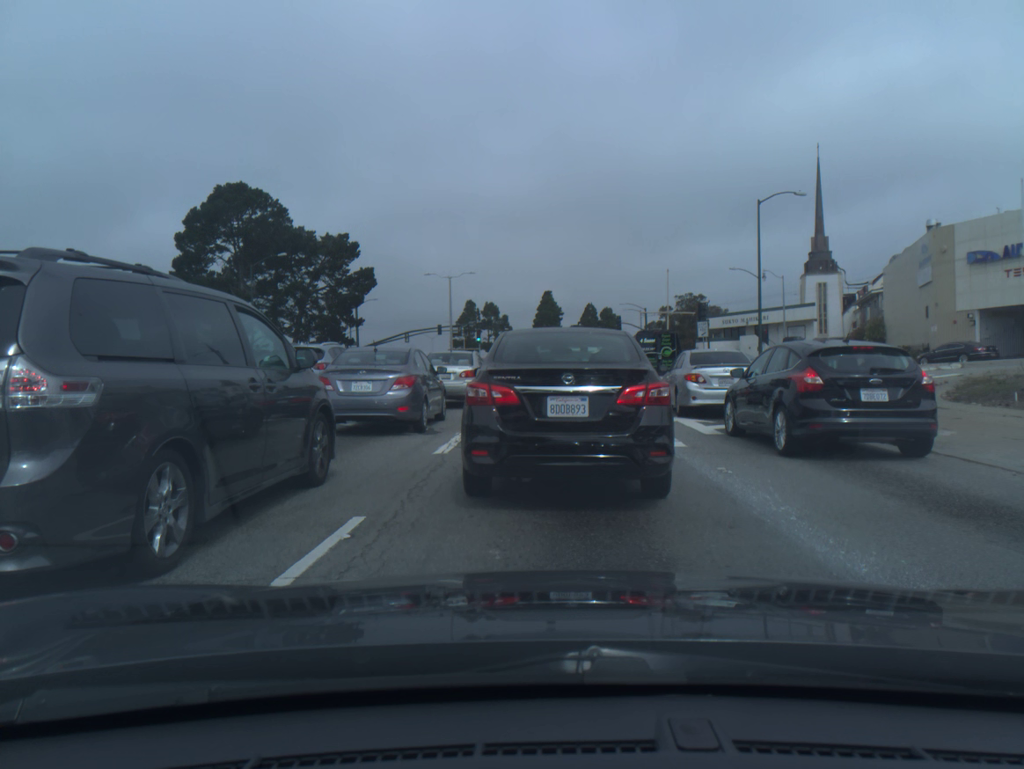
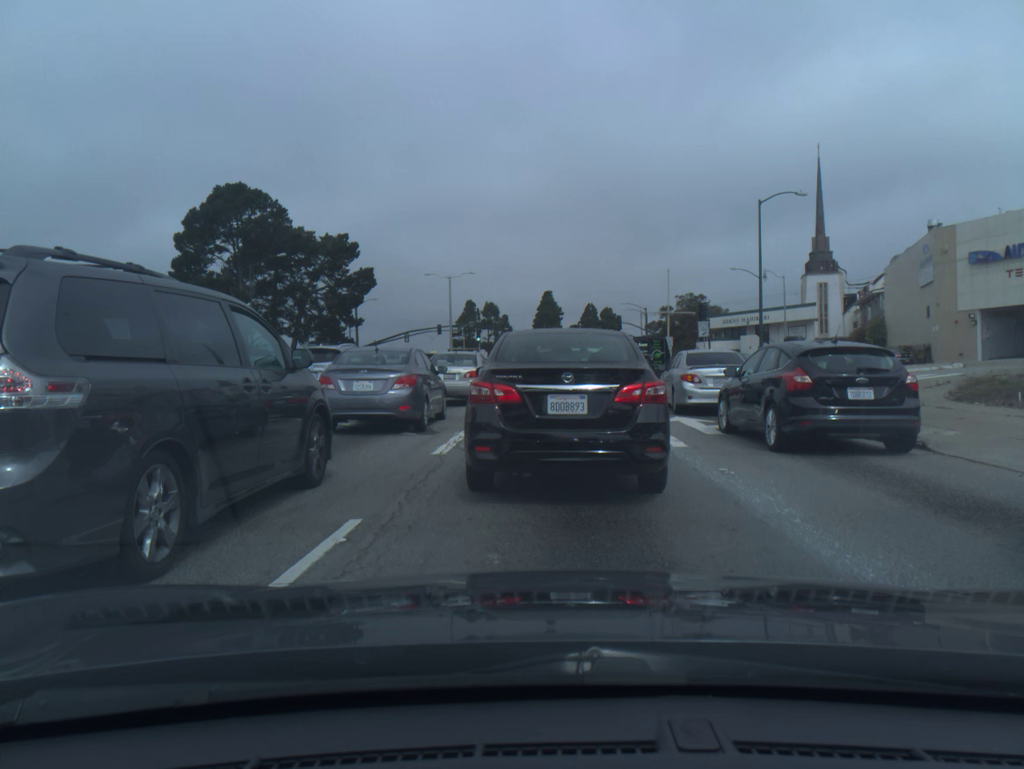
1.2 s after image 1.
(0.0, +0.1) m; 0°
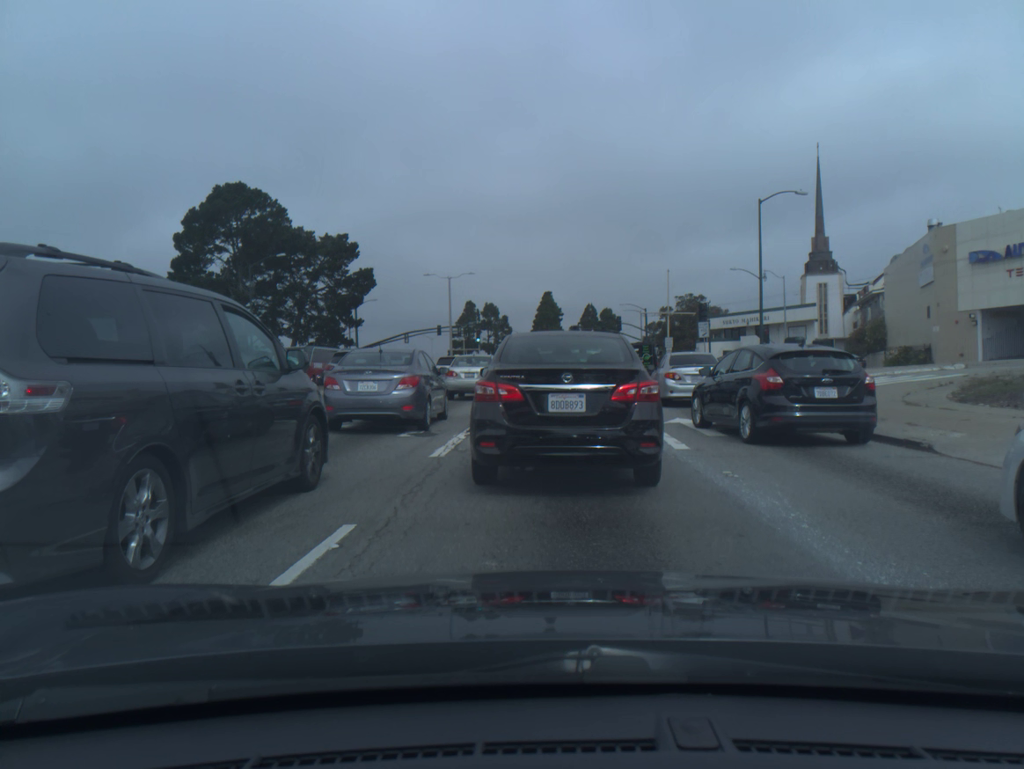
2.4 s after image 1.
(0.0, +0.2) m; 0°
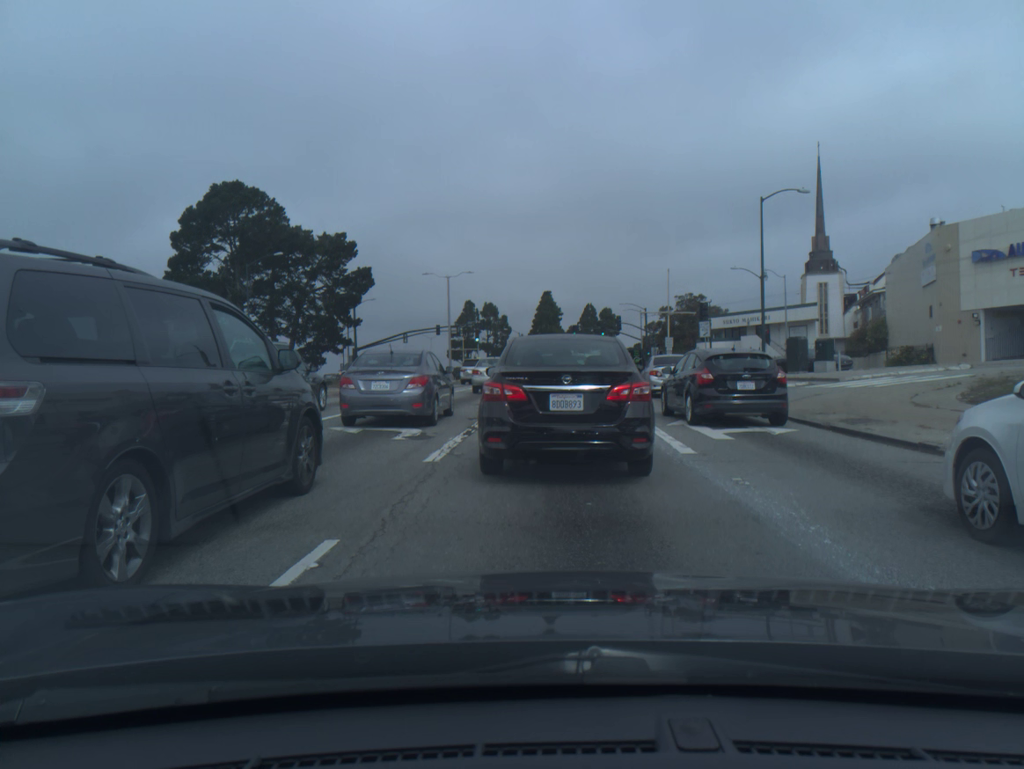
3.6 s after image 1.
(0.0, +0.4) m; 0°
